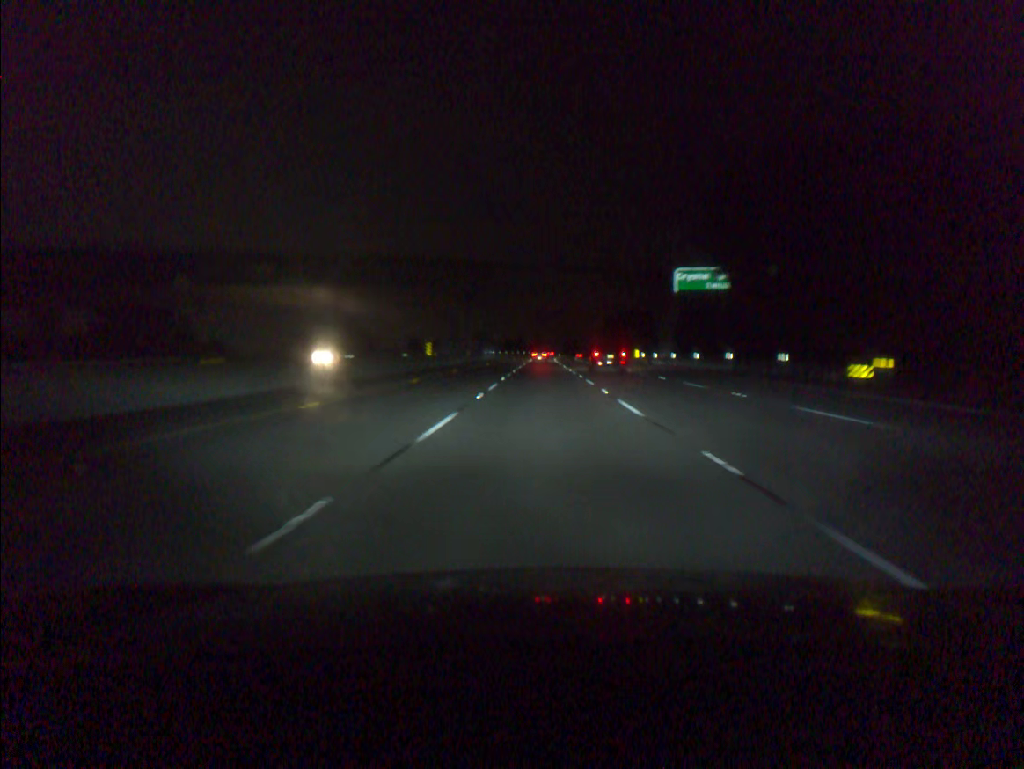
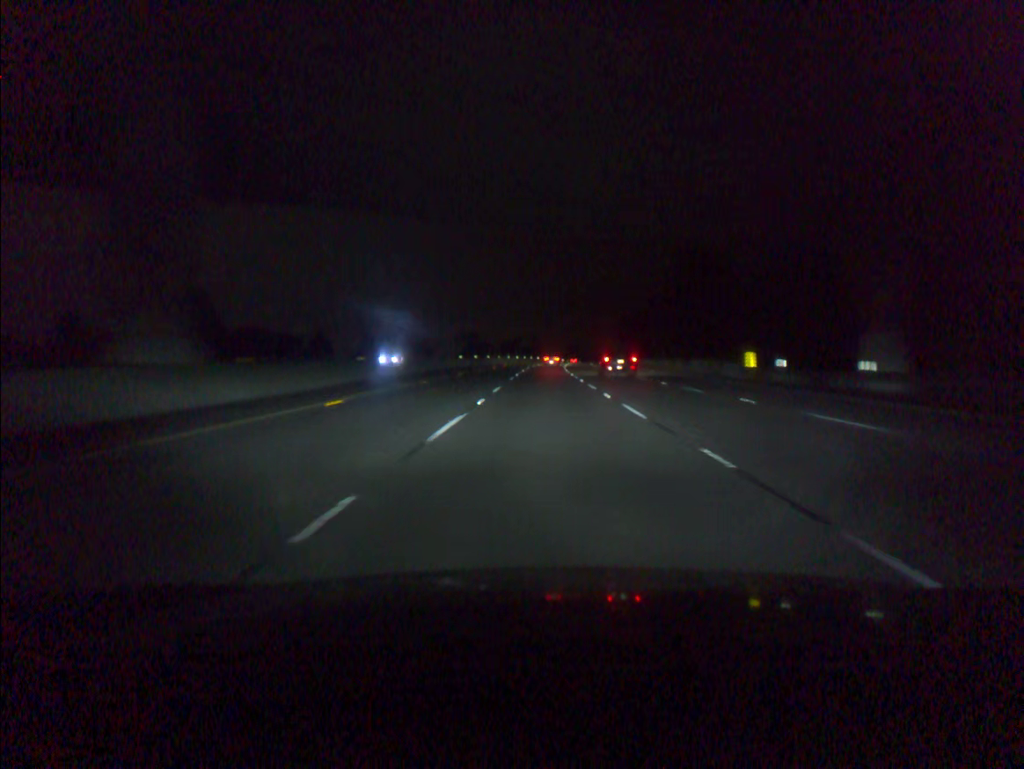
(-0.1, +56.6) m; 0°
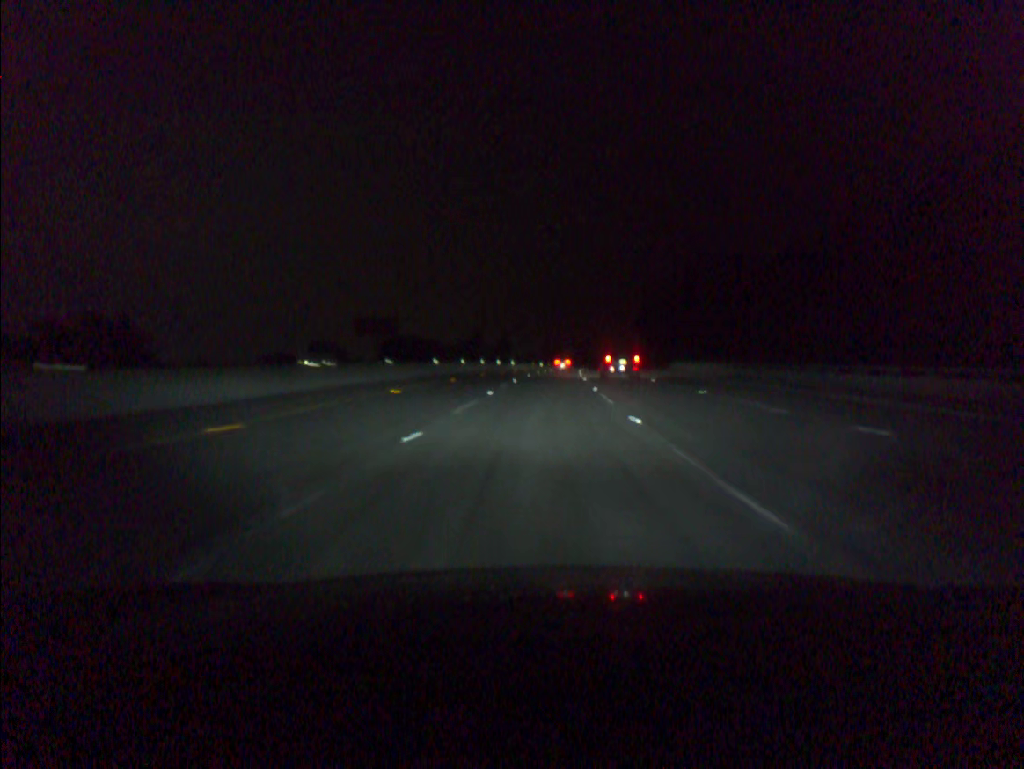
(+1.4, +94.9) m; +2°
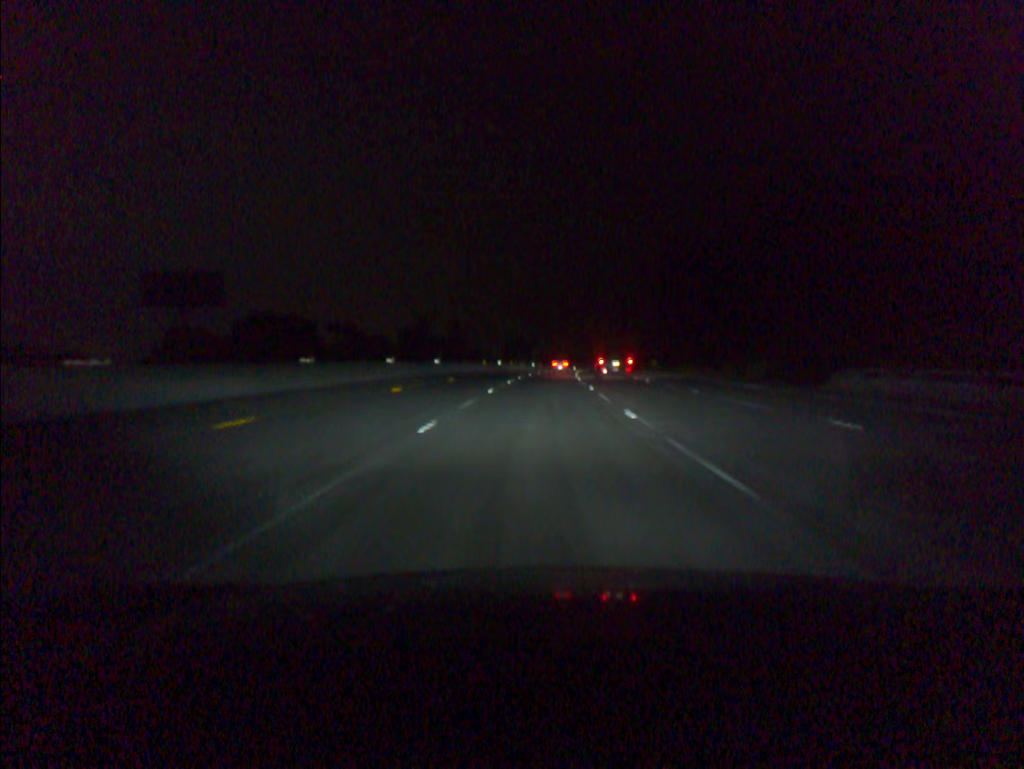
(+1.2, +57.2) m; +3°
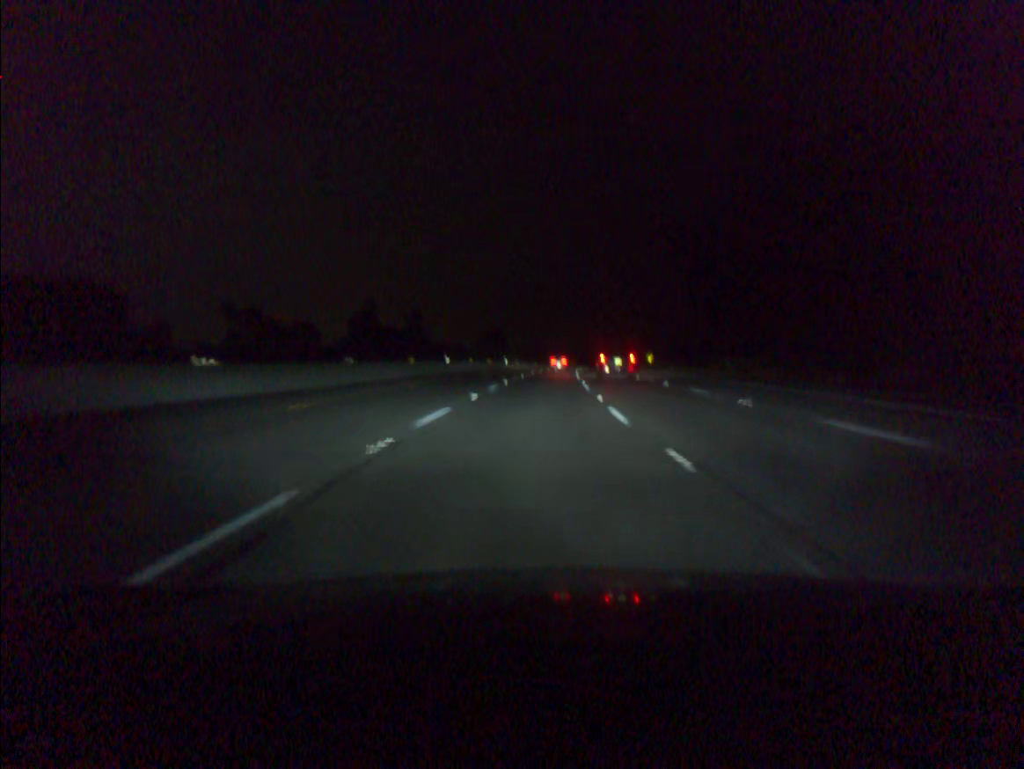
(+0.5, +38.3) m; +2°
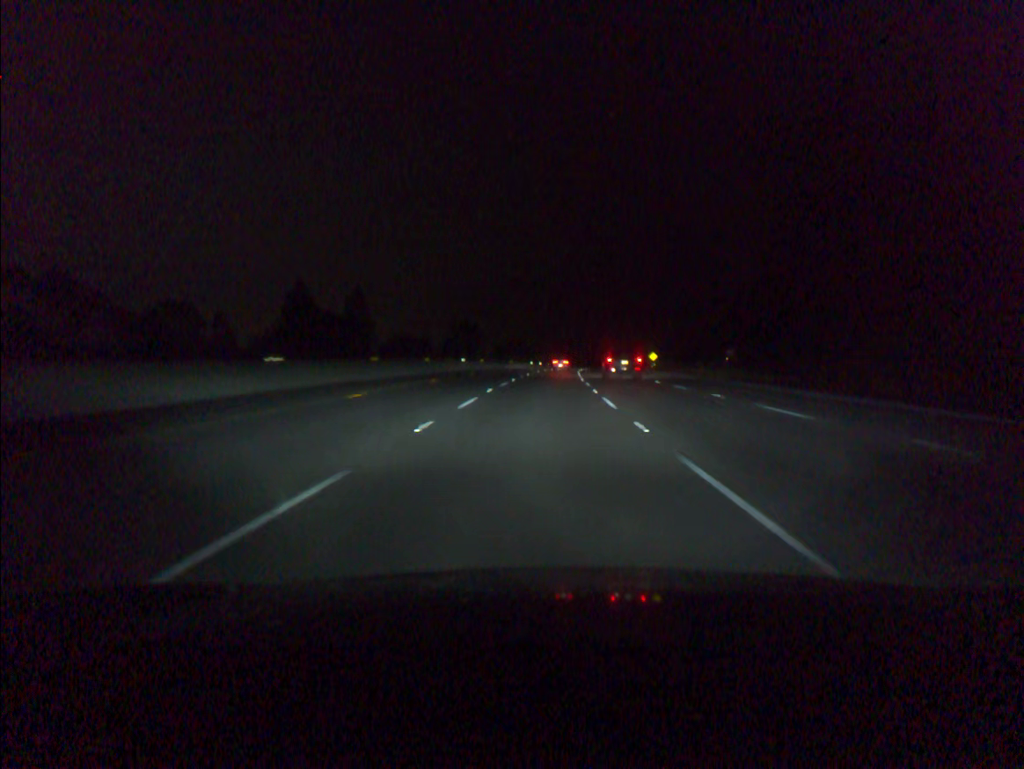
(+0.4, +38.4) m; +1°
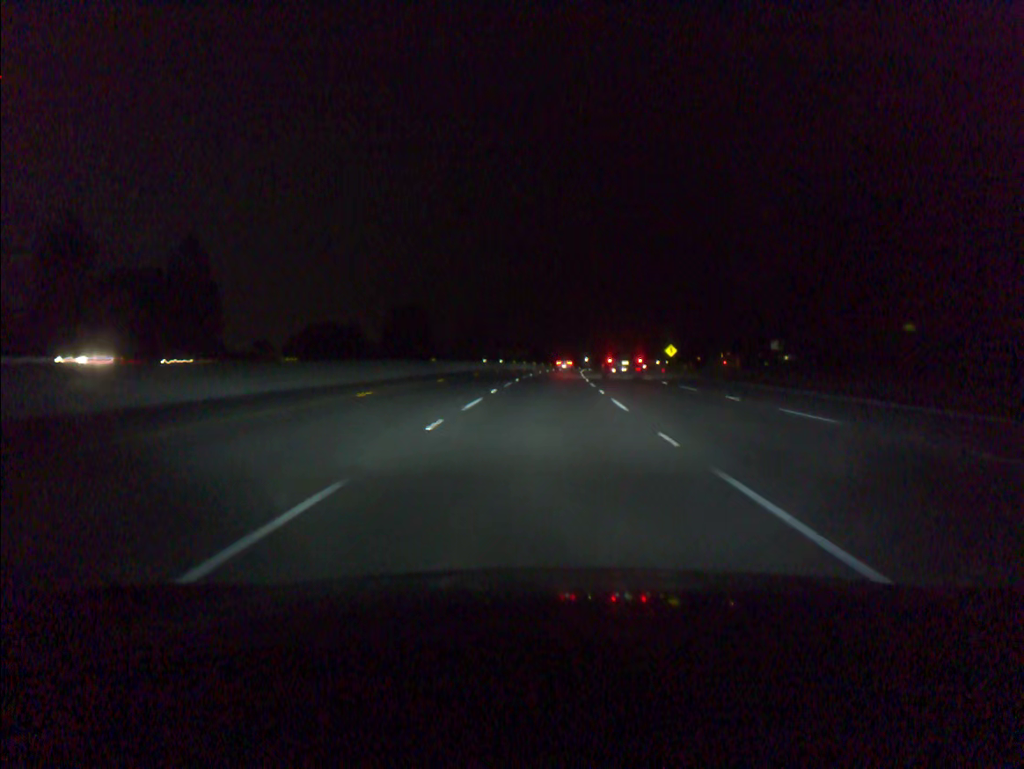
(+1.1, +57.8) m; +2°
